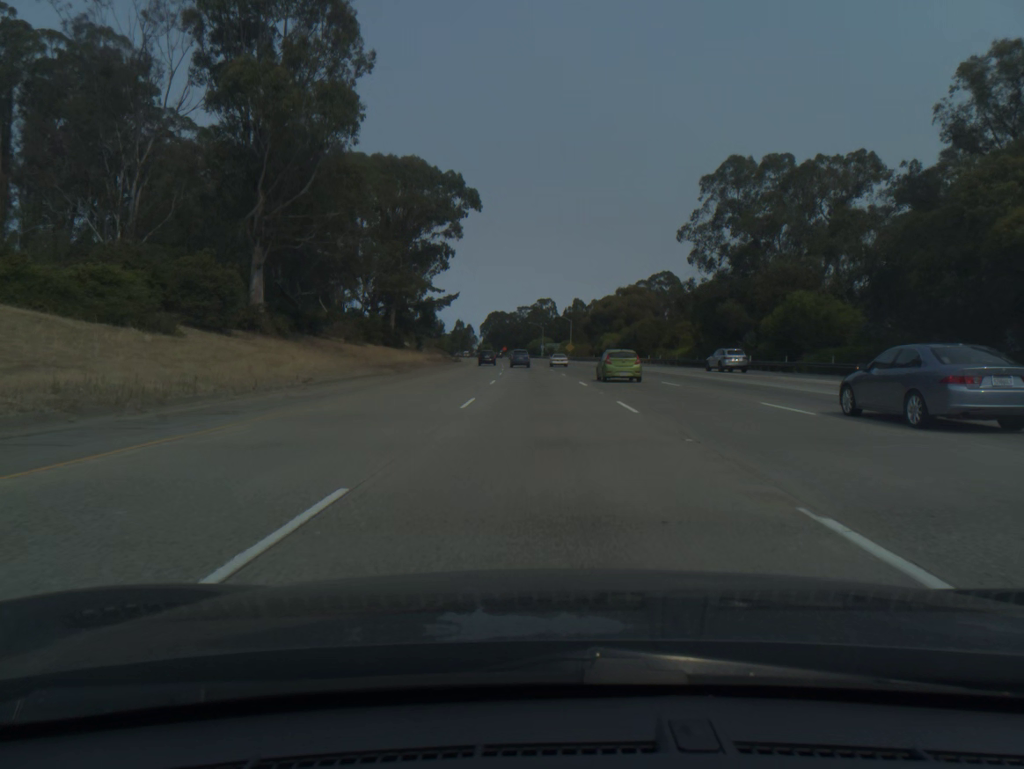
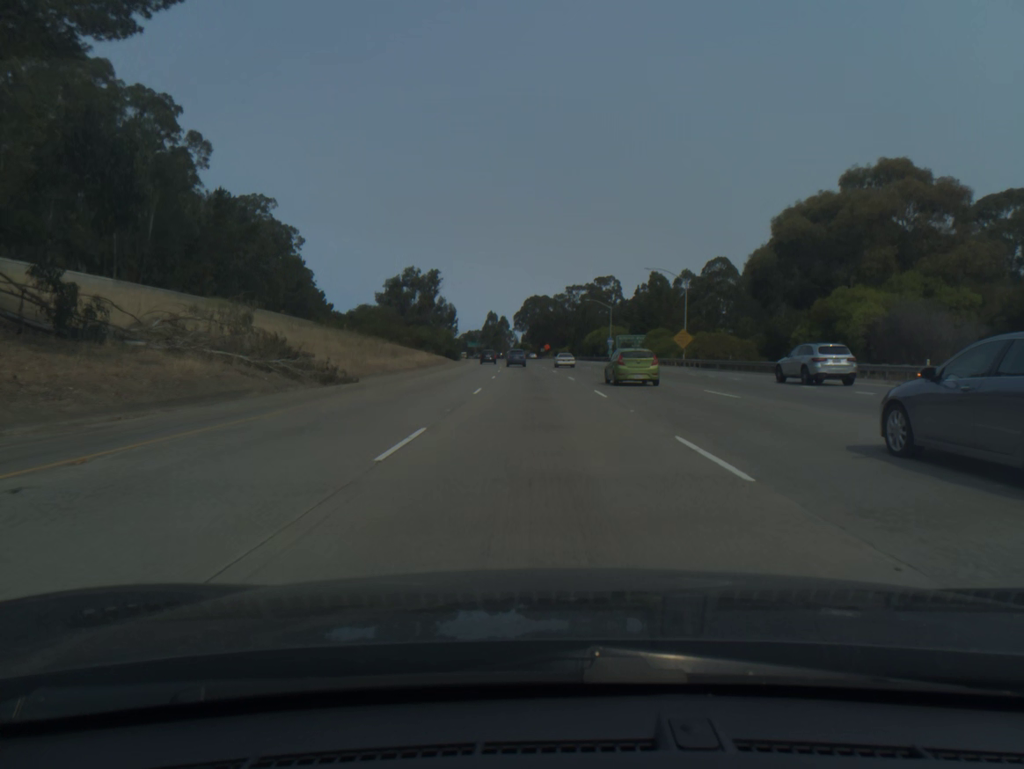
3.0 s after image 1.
(-2.7, +96.8) m; -3°
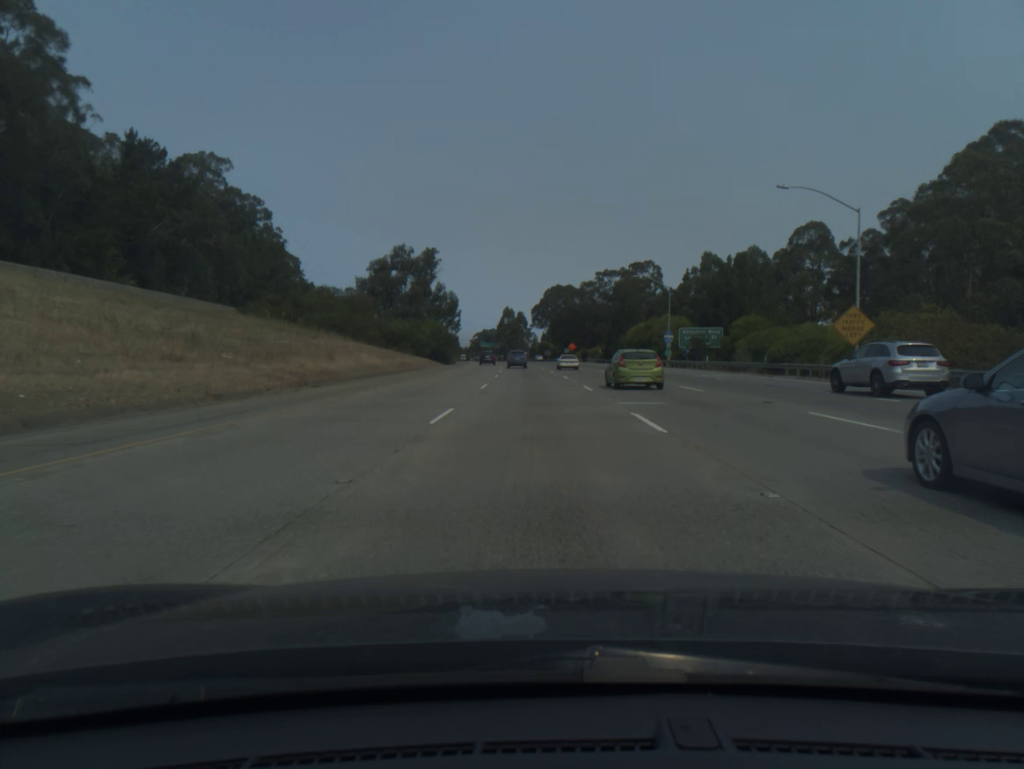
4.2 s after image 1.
(-0.5, +38.8) m; -2°
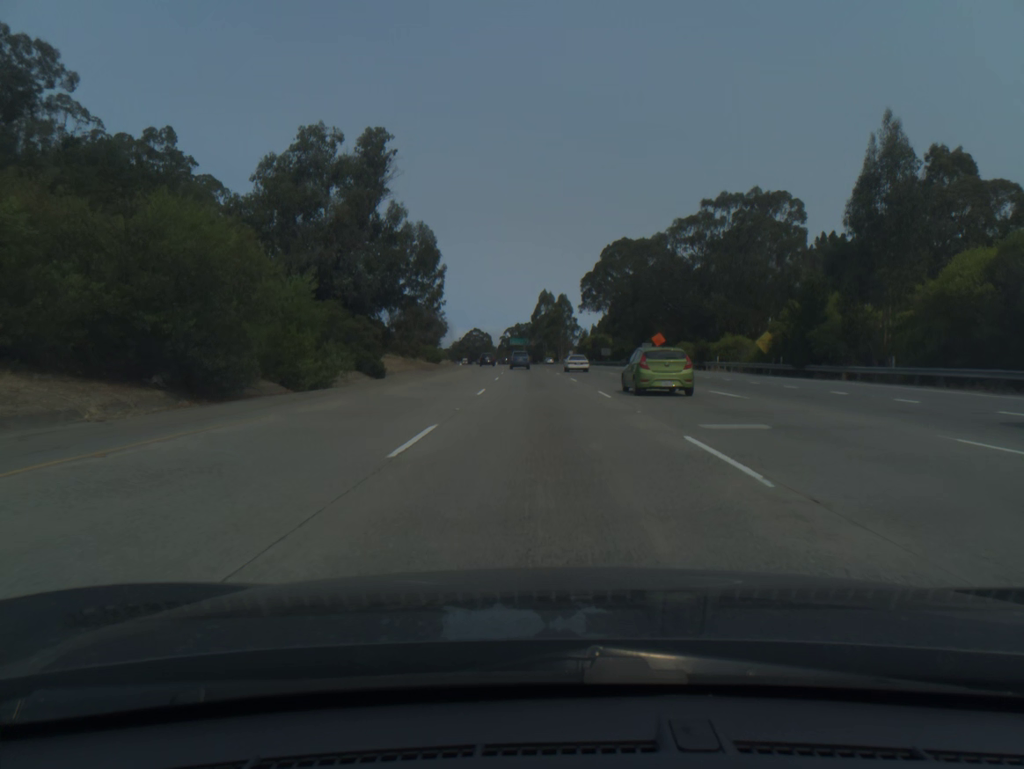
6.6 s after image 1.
(-2.1, +77.8) m; -3°
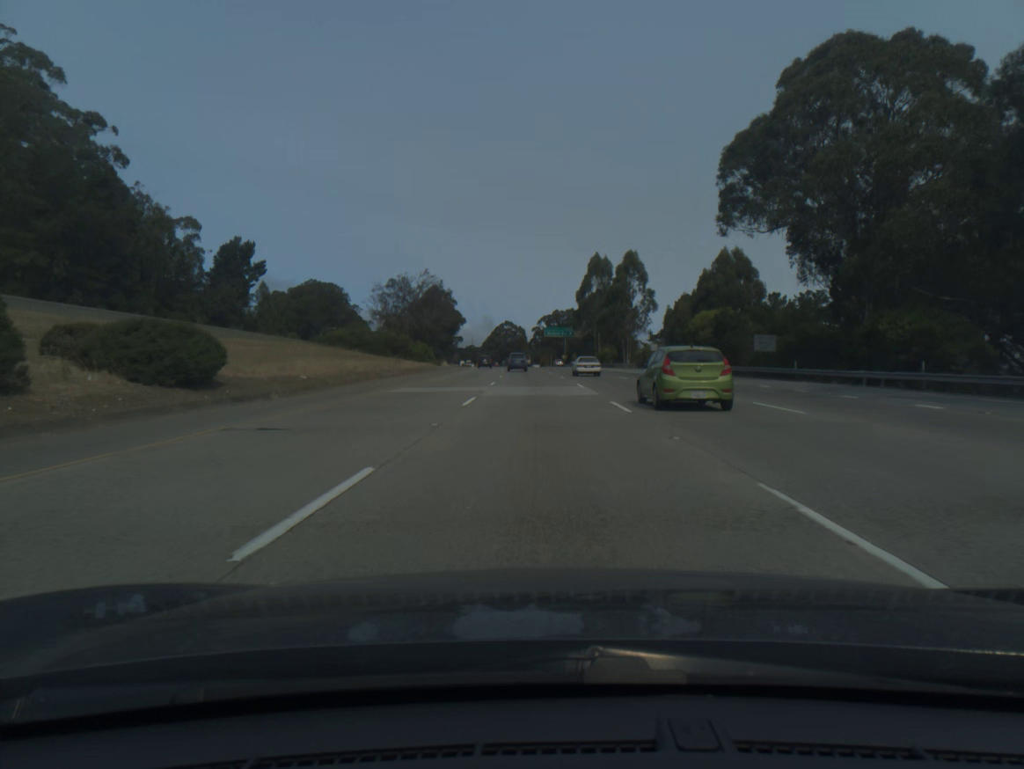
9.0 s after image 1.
(-1.9, +77.9) m; -3°
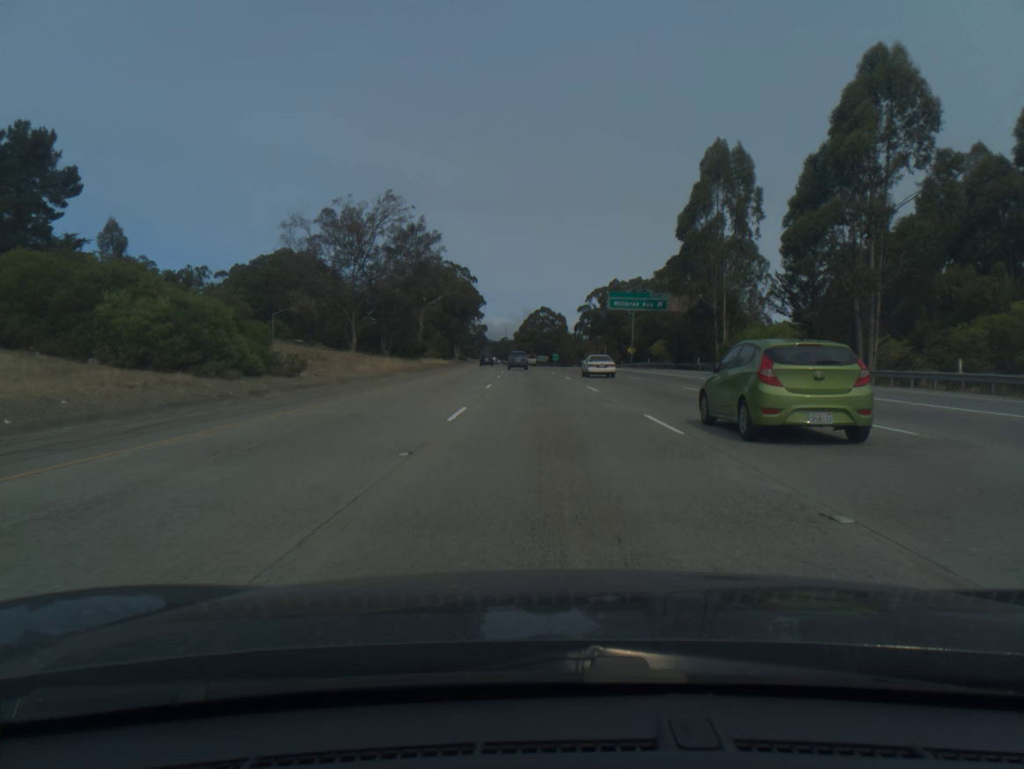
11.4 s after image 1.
(-2.0, +77.9) m; -3°
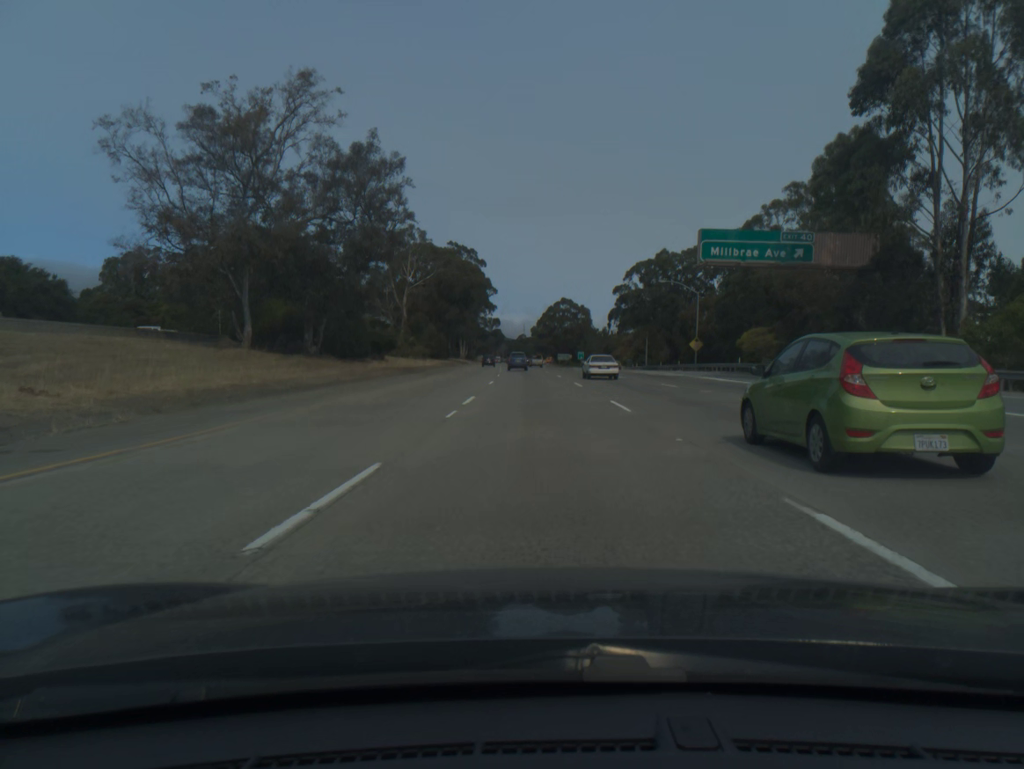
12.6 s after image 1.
(-0.4, +39.1) m; -1°
